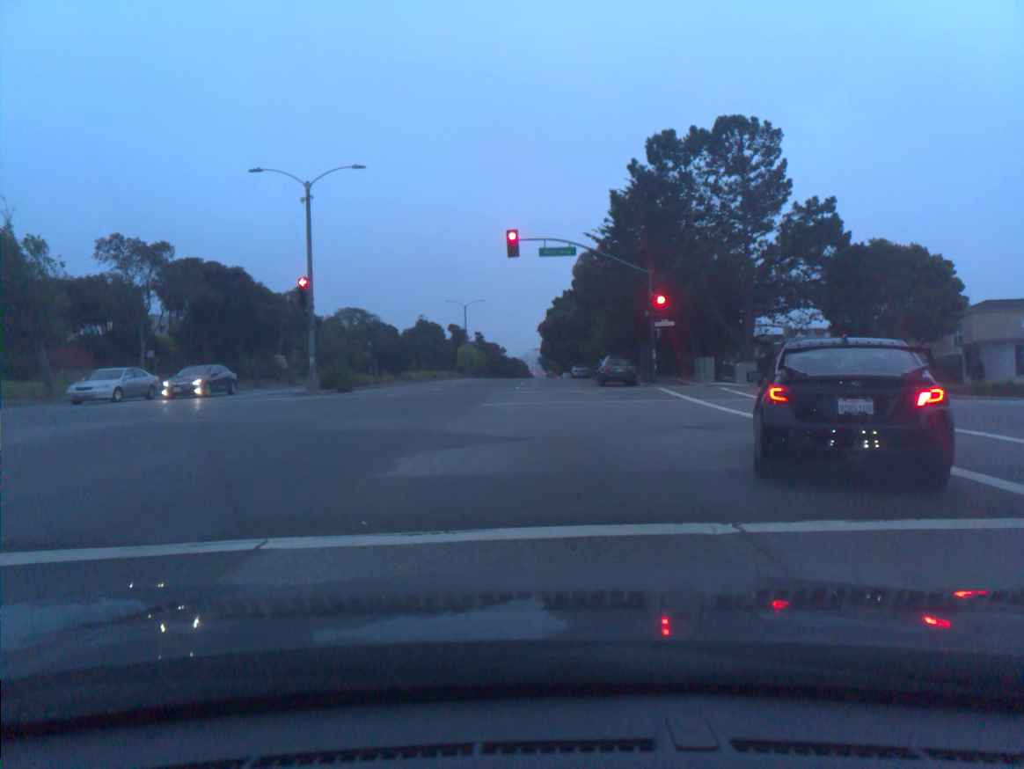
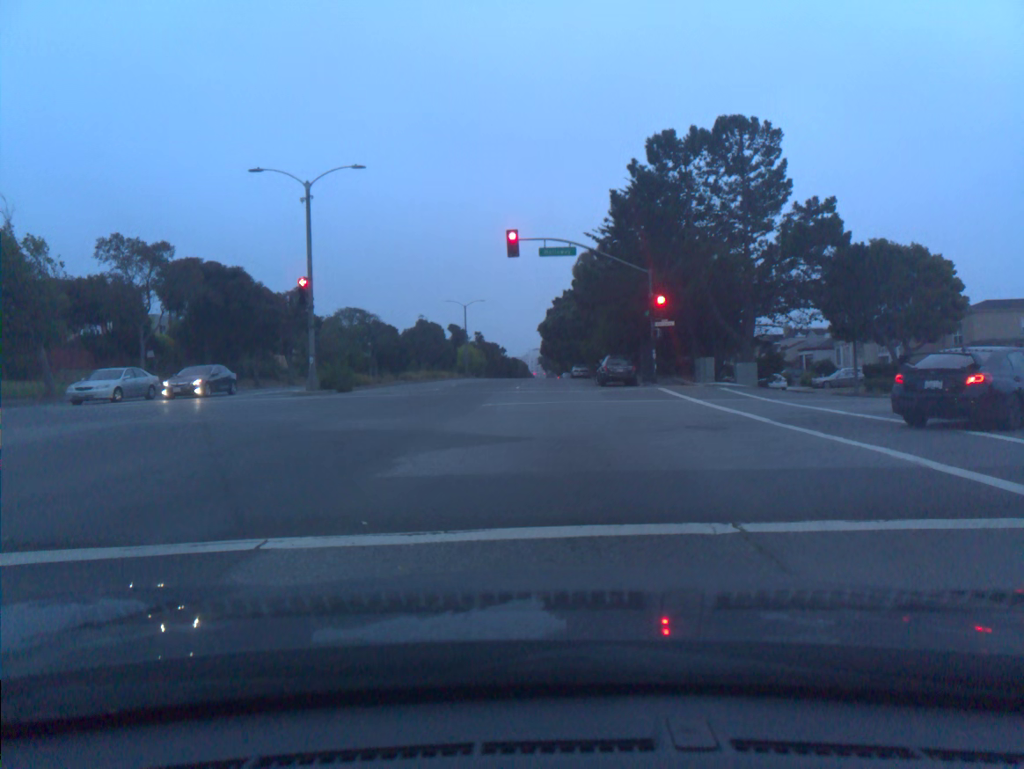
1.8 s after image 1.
(0.0, 0.0) m; 0°
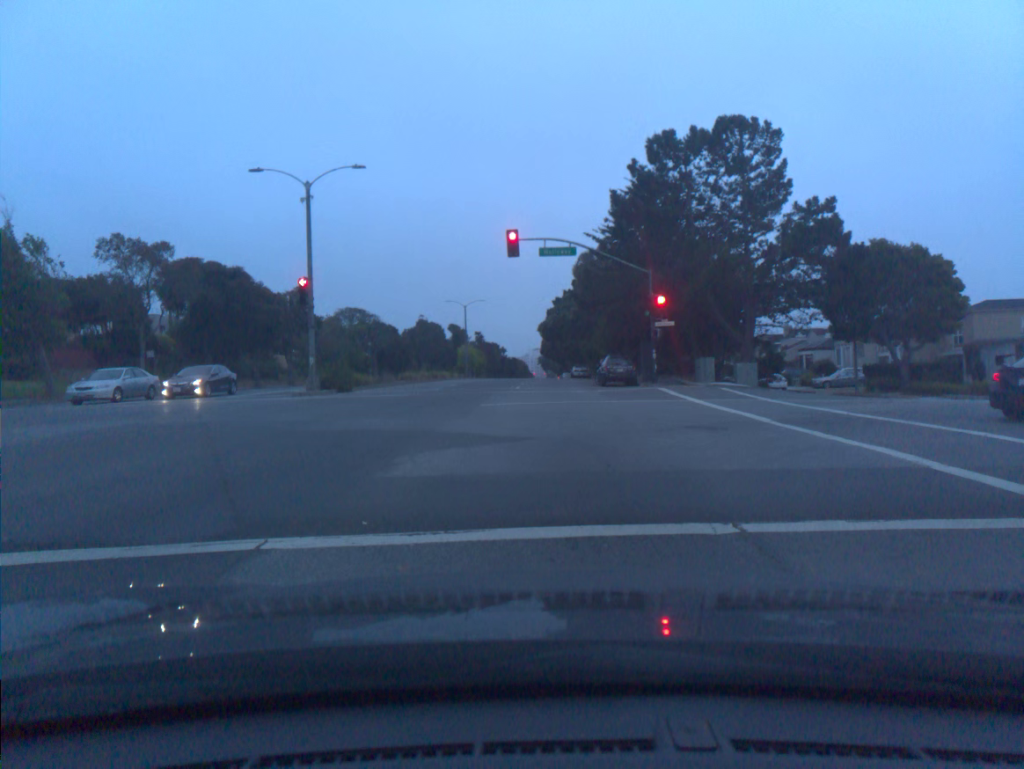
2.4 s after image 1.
(0.0, 0.0) m; 0°
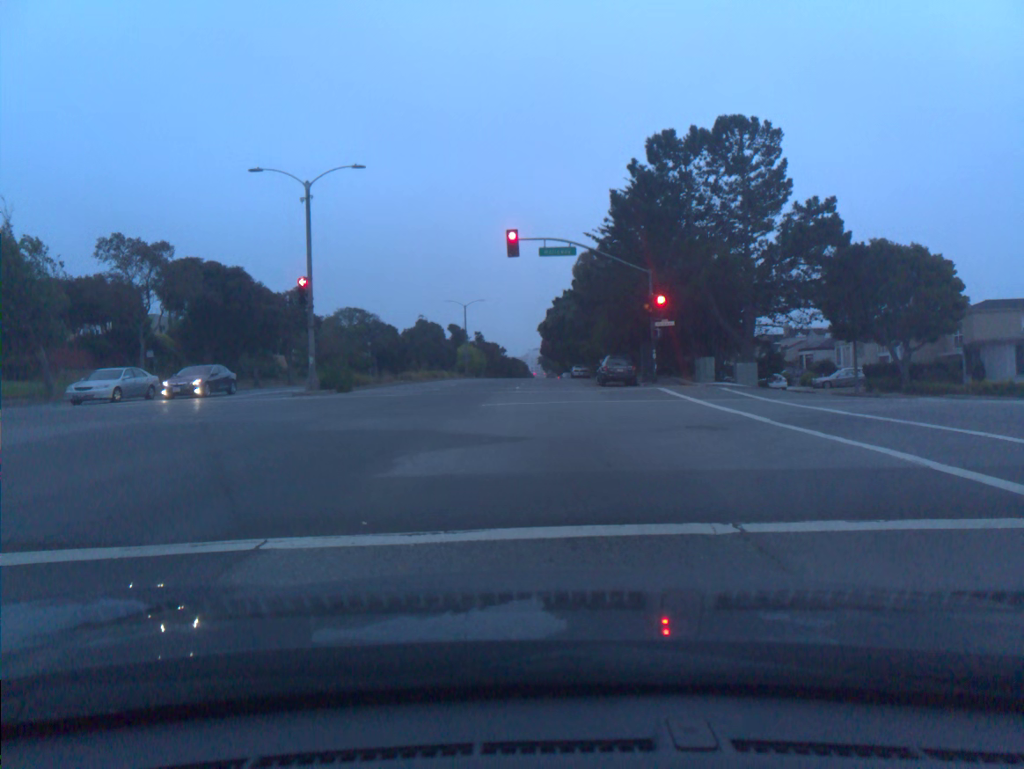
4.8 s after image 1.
(0.0, 0.0) m; 0°
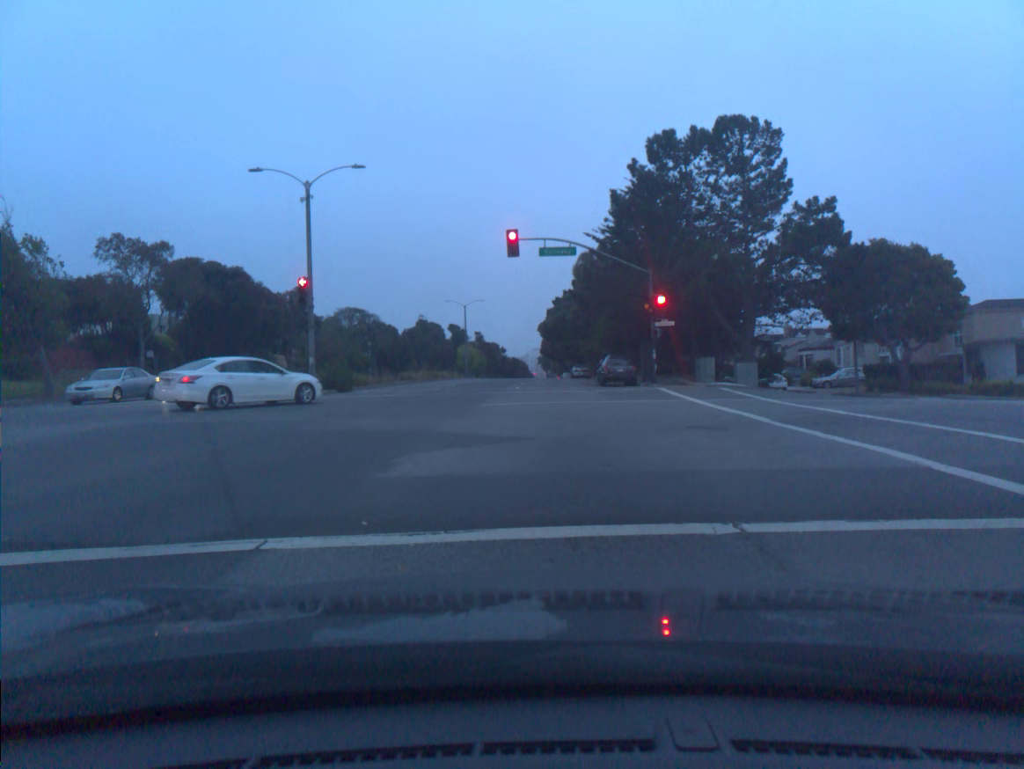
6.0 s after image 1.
(0.0, 0.0) m; 0°
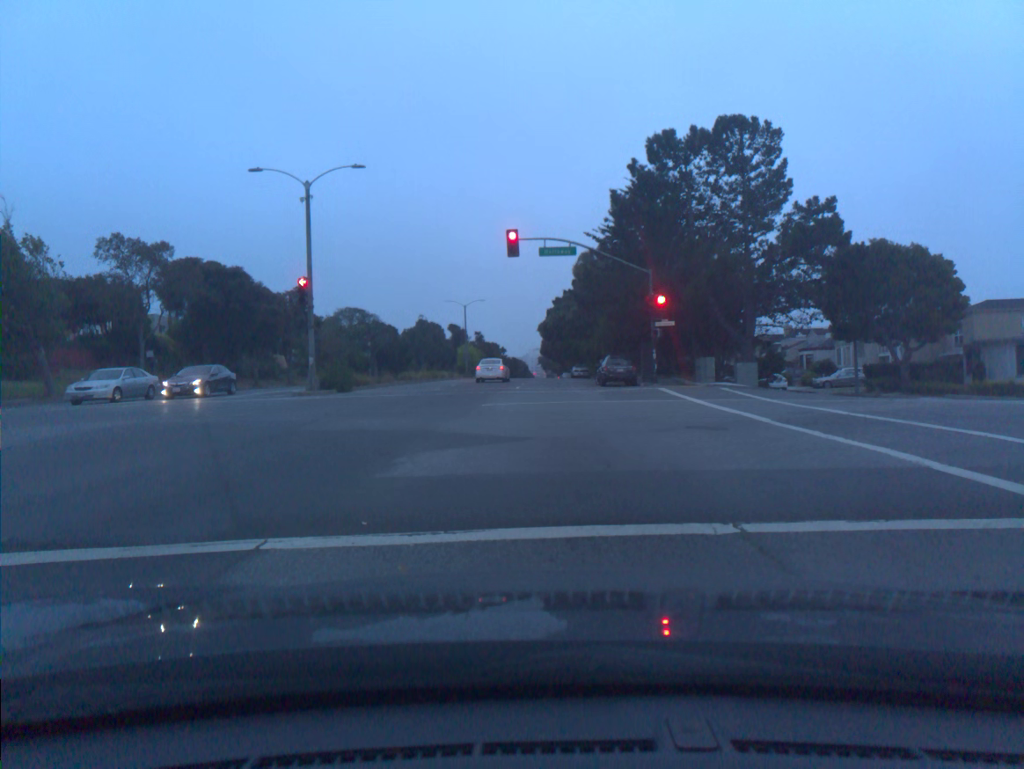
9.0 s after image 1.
(-0.1, 0.0) m; 0°
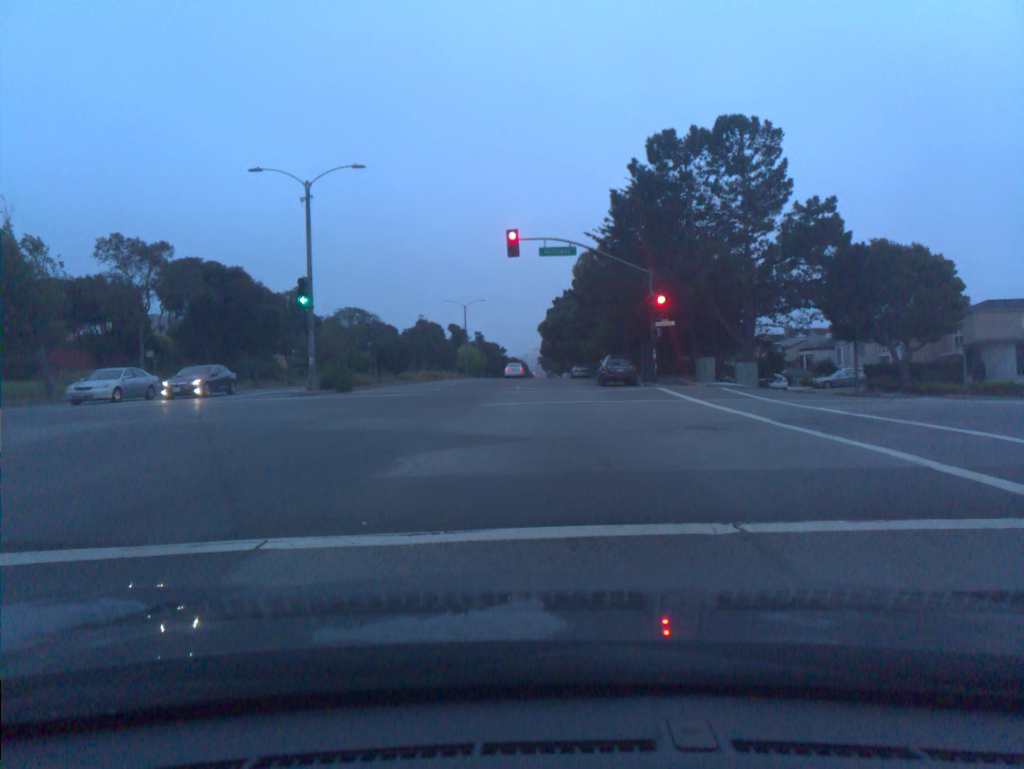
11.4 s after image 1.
(-0.1, 0.0) m; 0°
